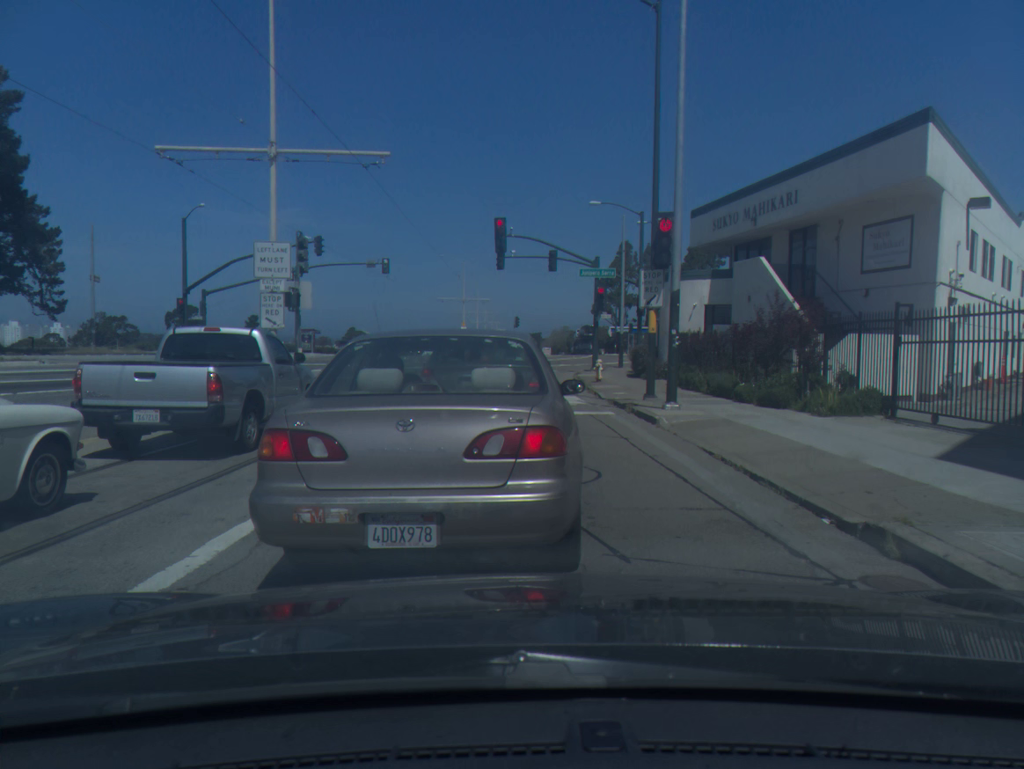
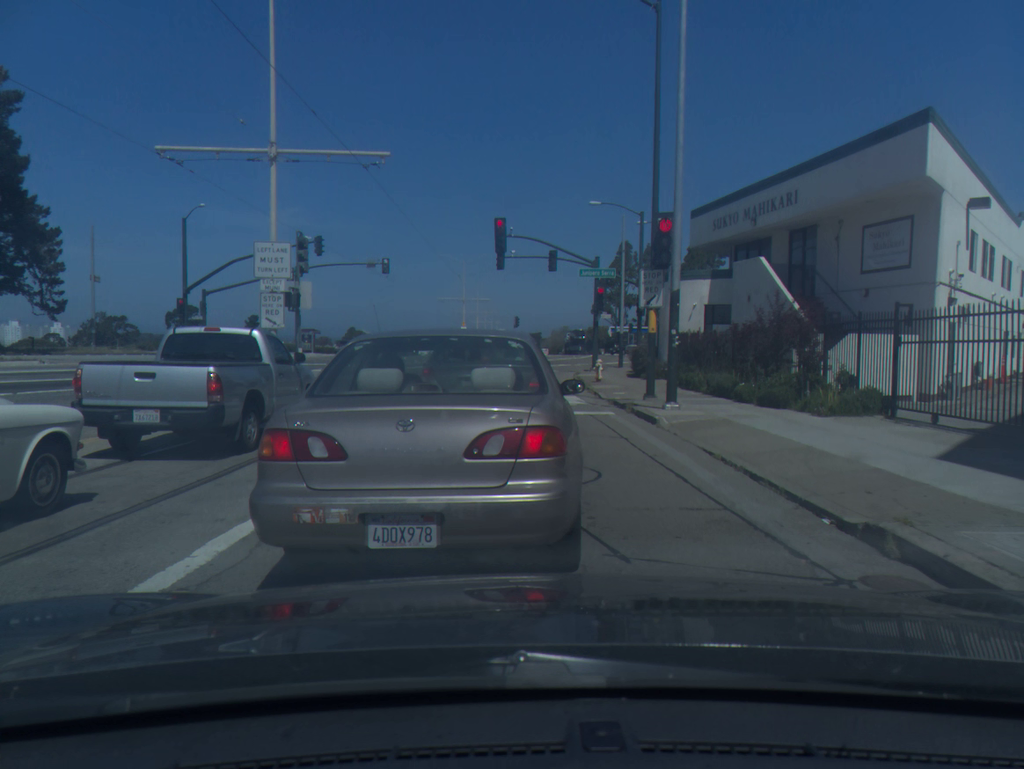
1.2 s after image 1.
(-0.1, 0.0) m; 0°
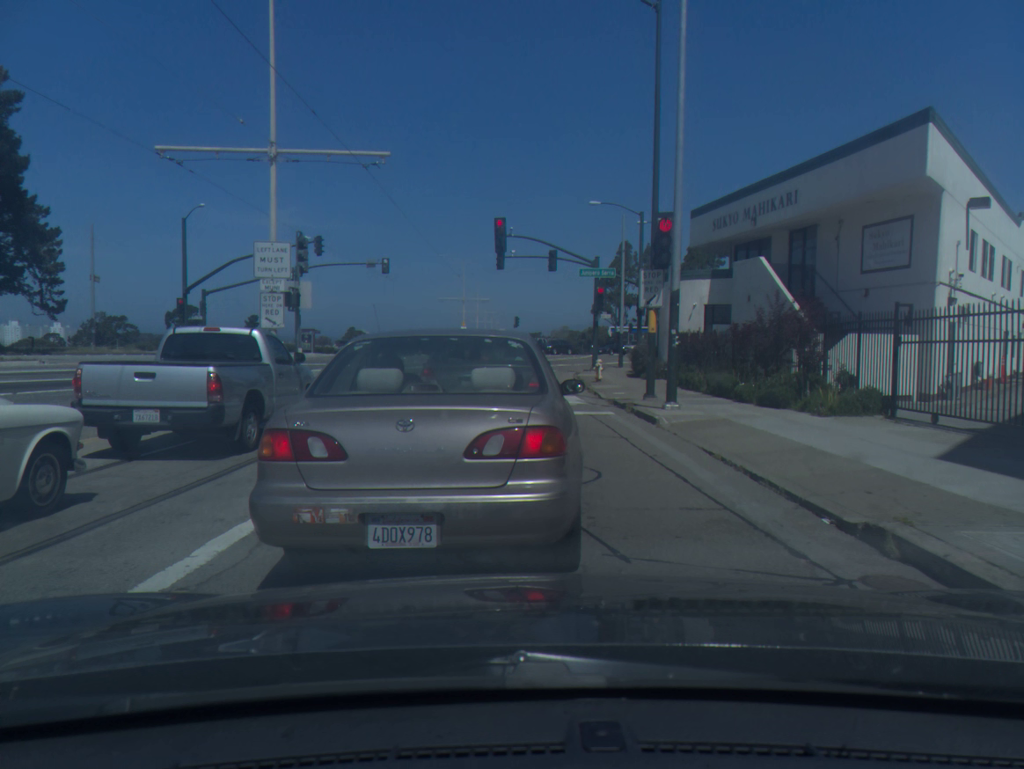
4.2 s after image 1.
(0.0, 0.0) m; 0°
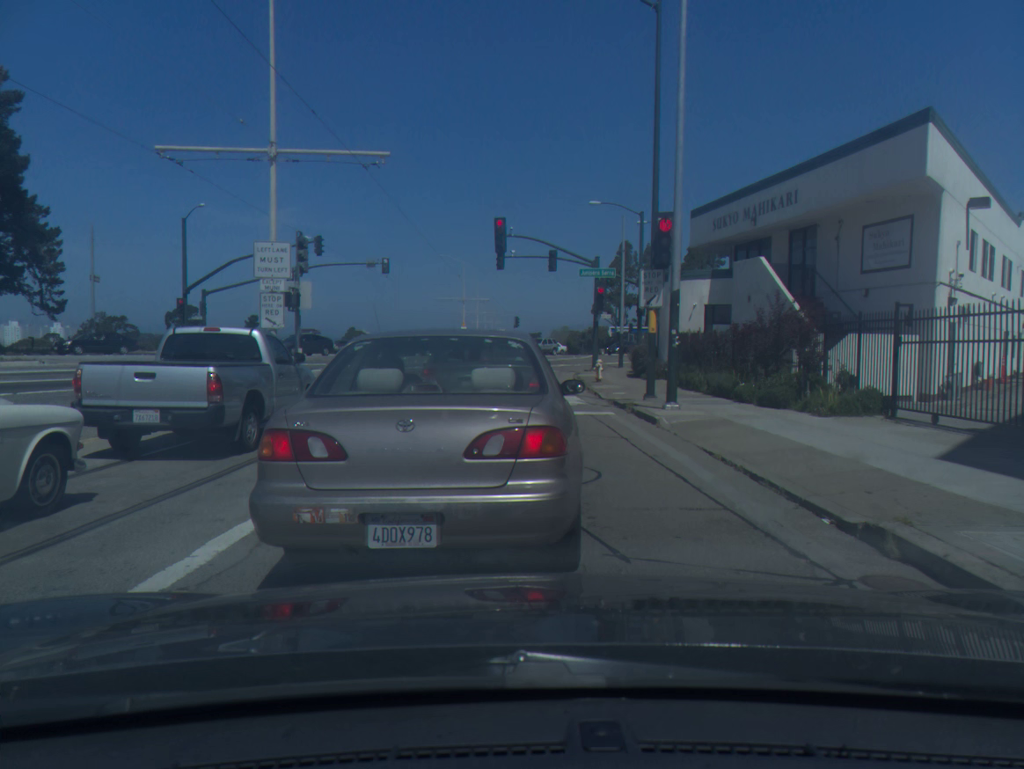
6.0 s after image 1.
(0.0, 0.0) m; 0°
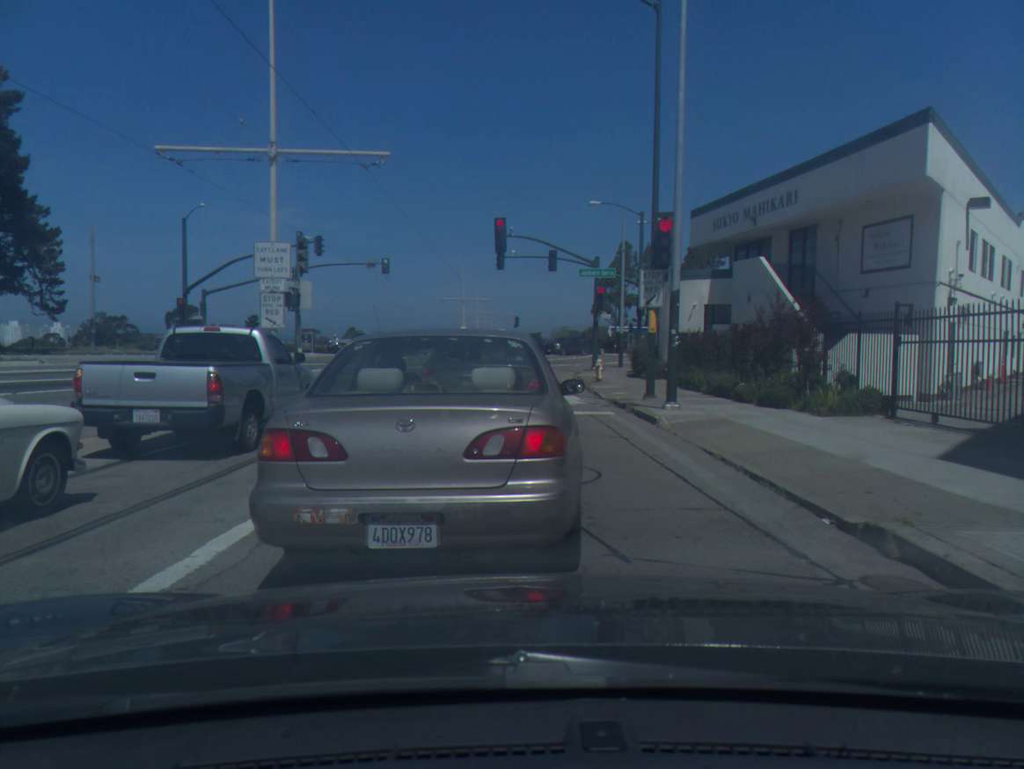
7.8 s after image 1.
(0.0, 0.0) m; 0°
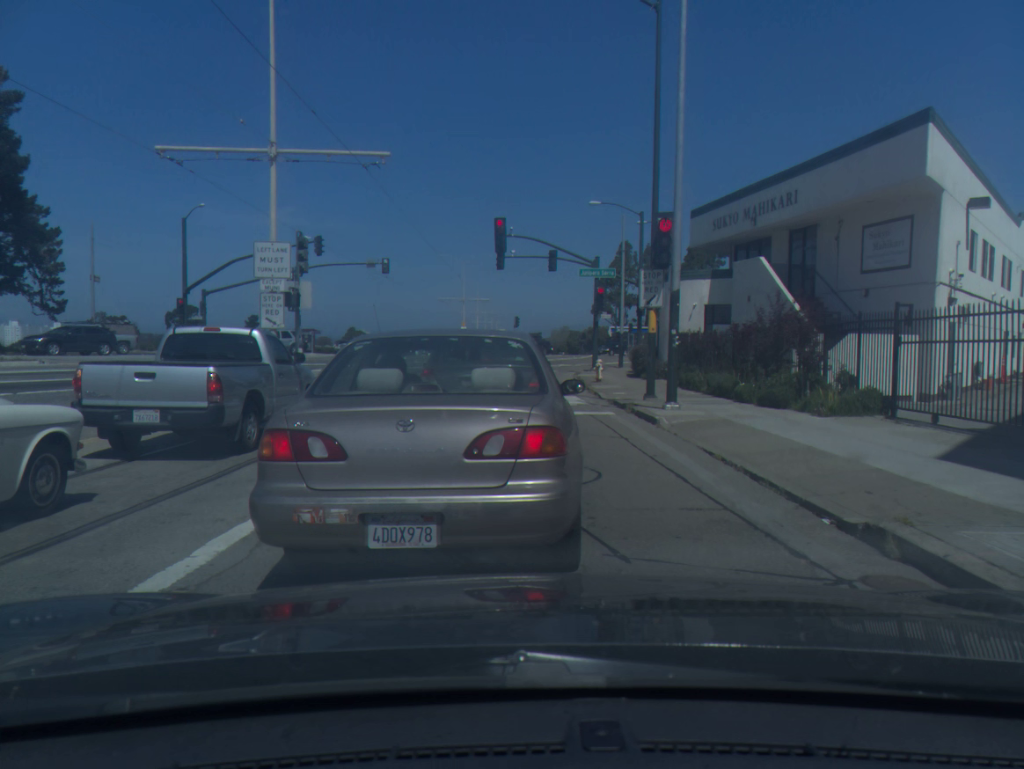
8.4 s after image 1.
(0.0, 0.0) m; 0°
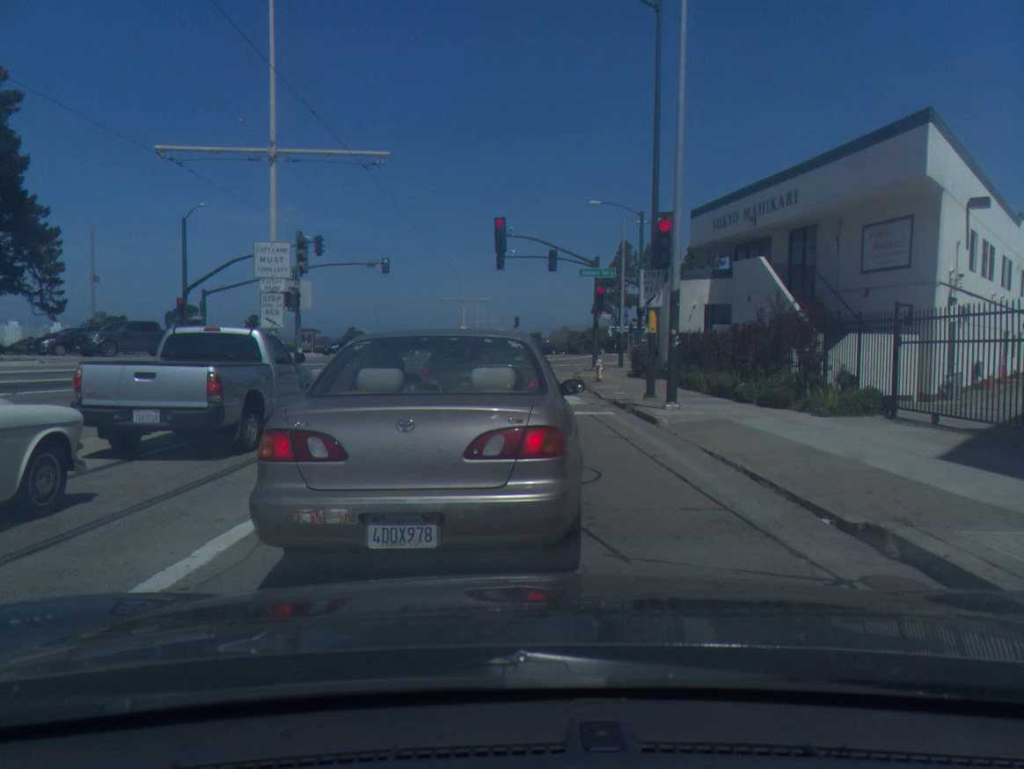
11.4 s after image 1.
(-0.2, -0.1) m; 0°
